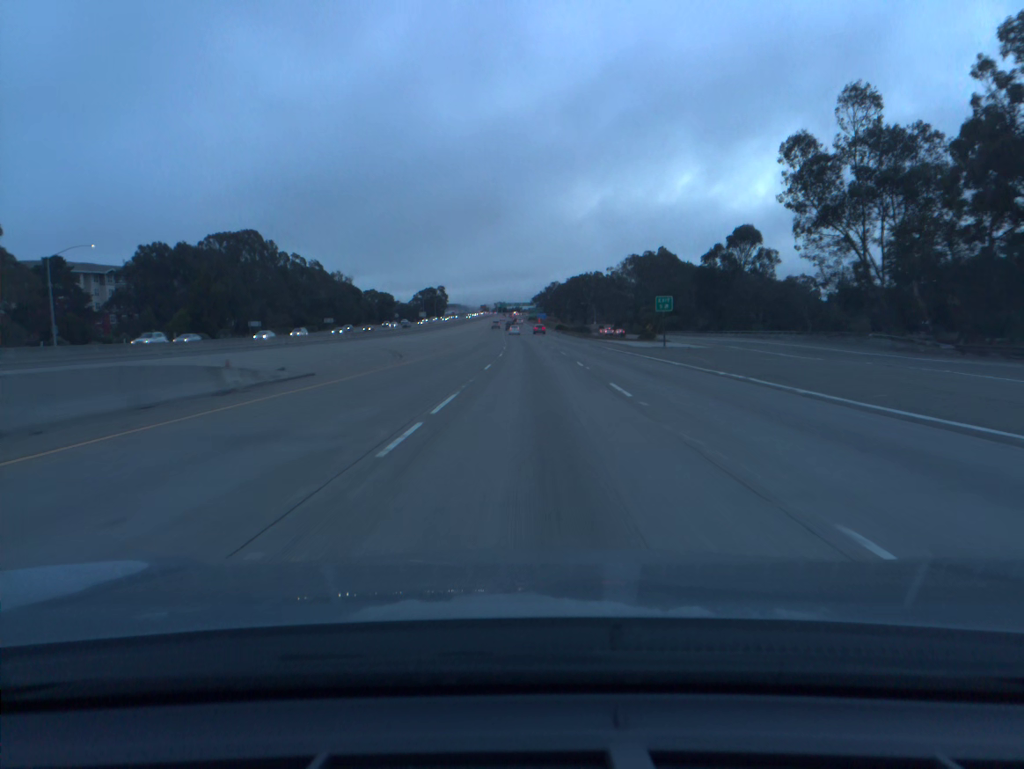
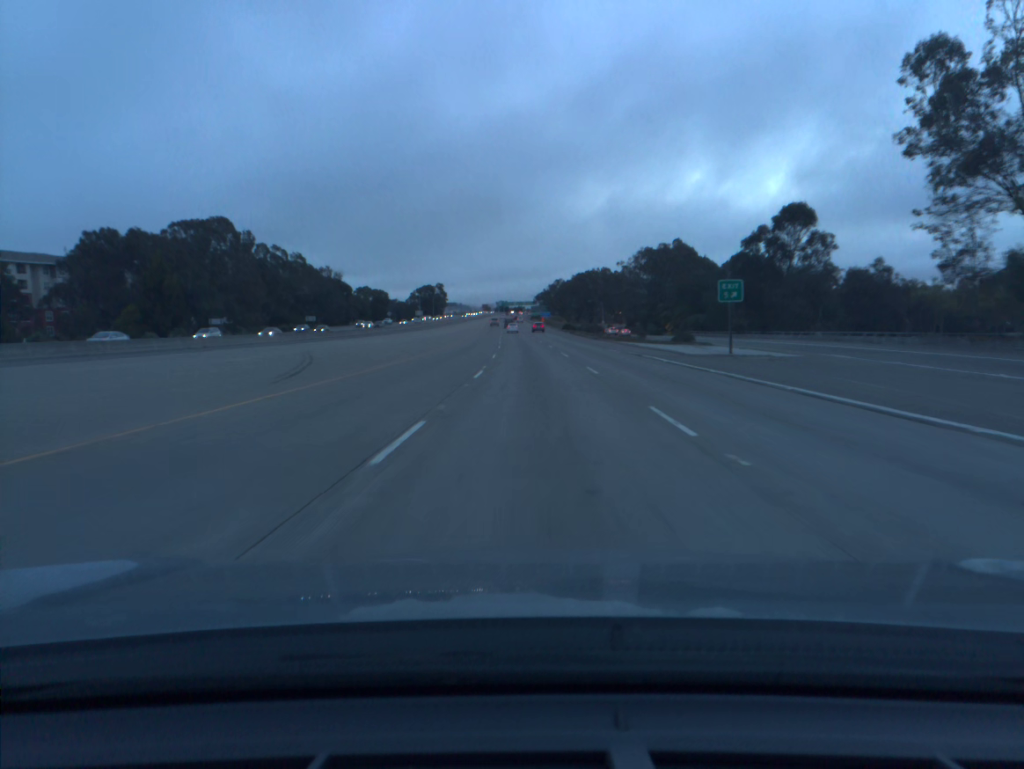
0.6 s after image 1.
(0.0, +20.9) m; 0°
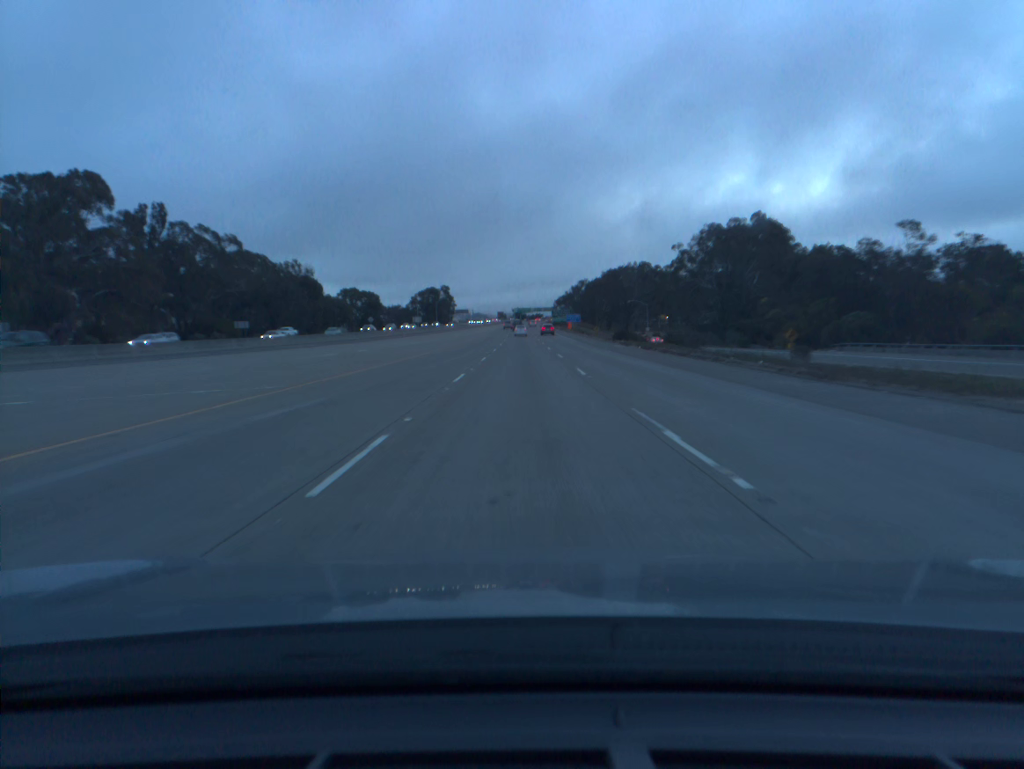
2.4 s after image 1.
(-0.6, +62.1) m; -1°
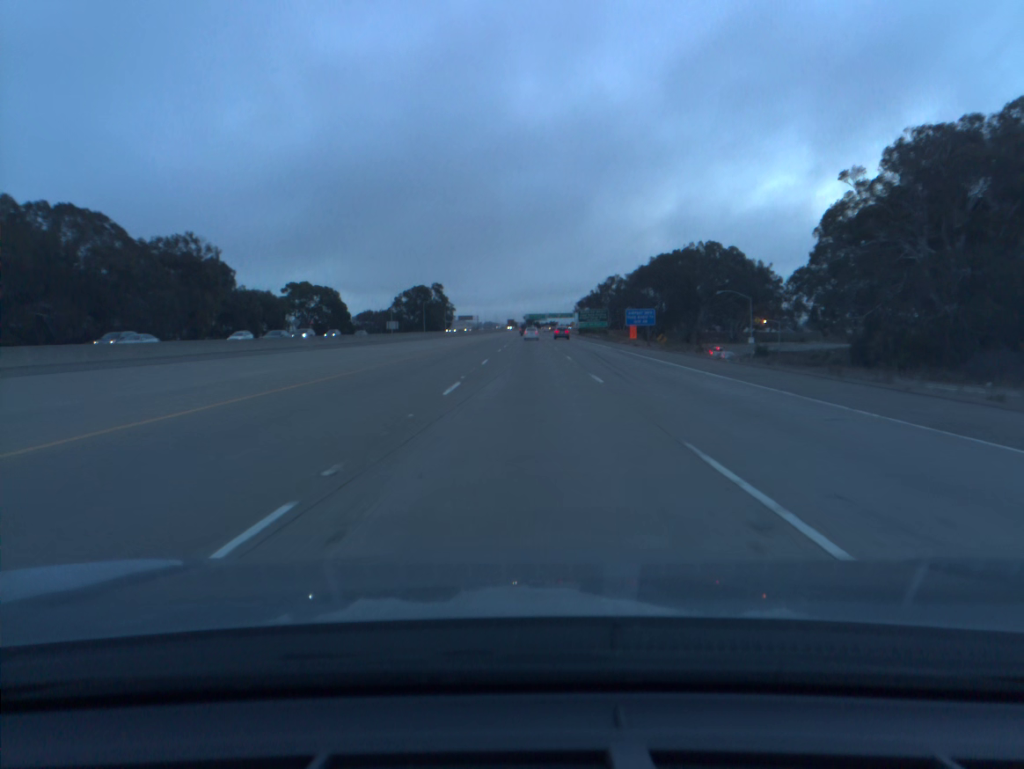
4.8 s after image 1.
(-0.9, +80.5) m; -1°
